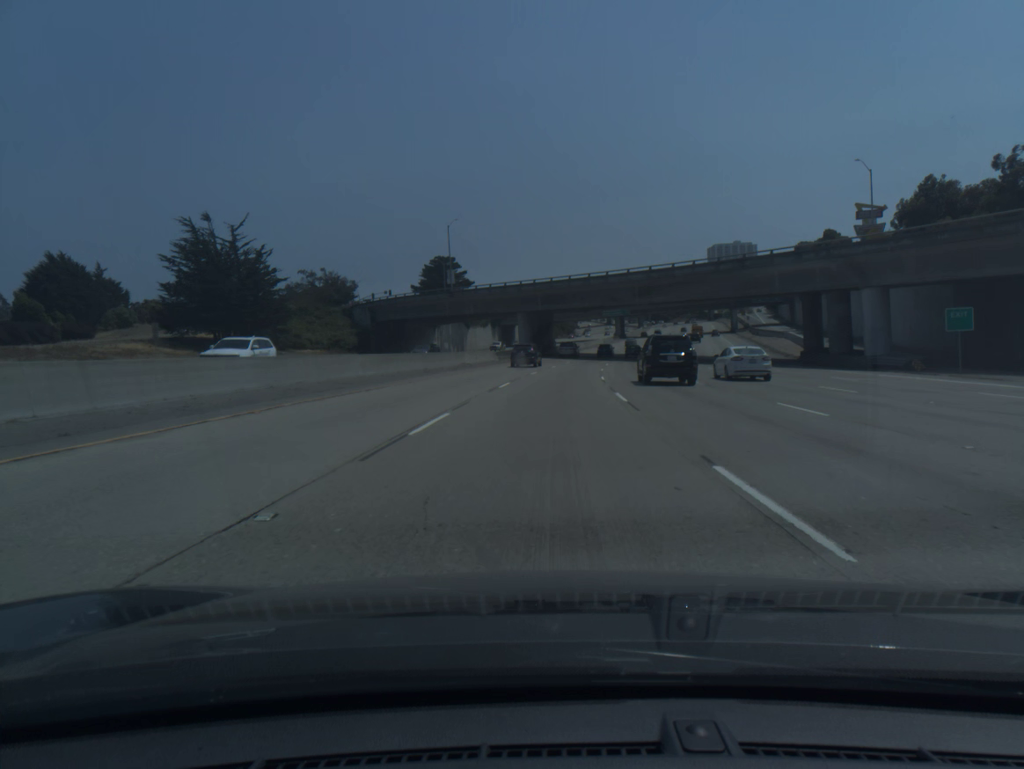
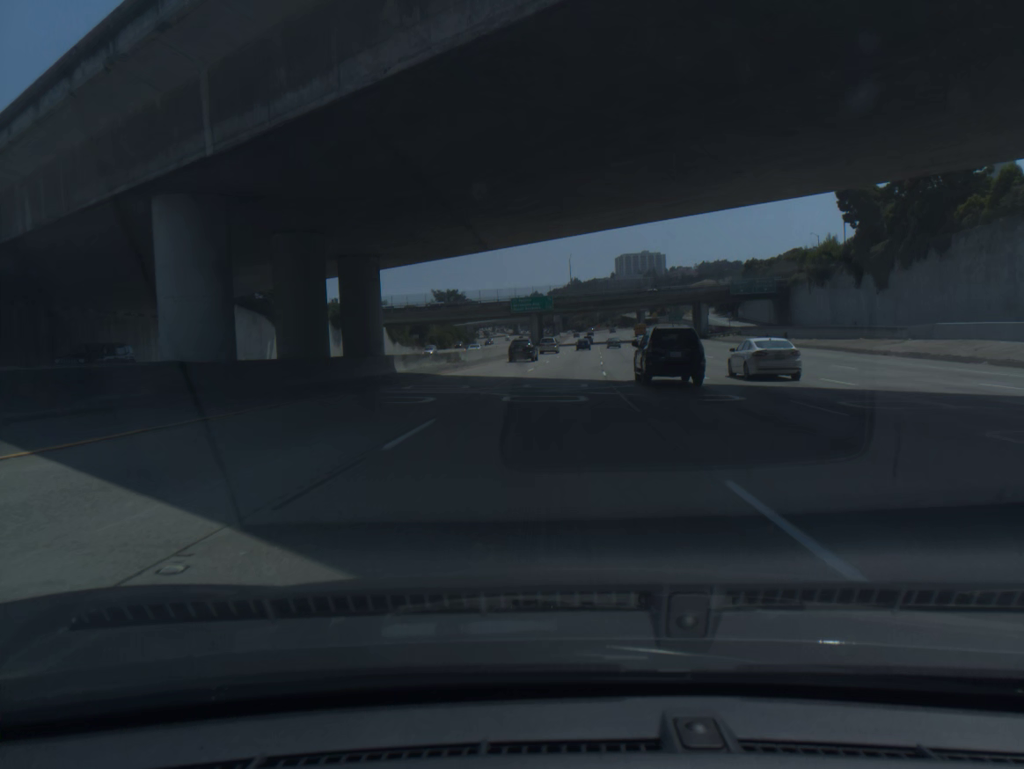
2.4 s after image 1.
(+4.7, +74.3) m; +7°
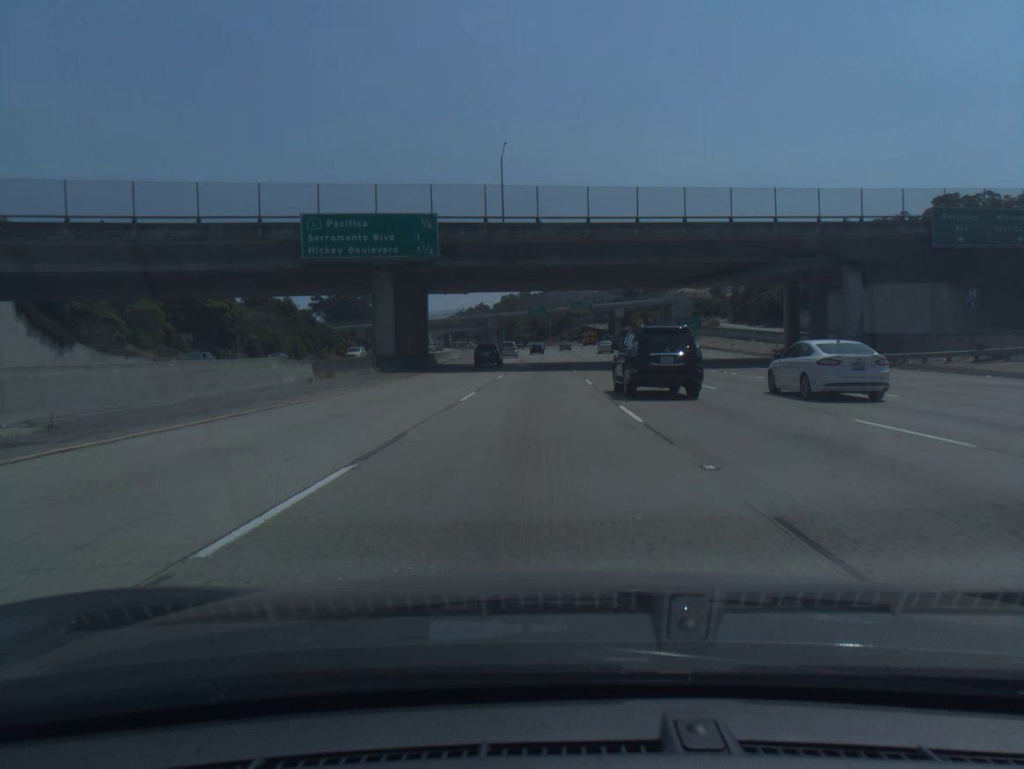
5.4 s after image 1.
(+4.9, +92.2) m; +4°
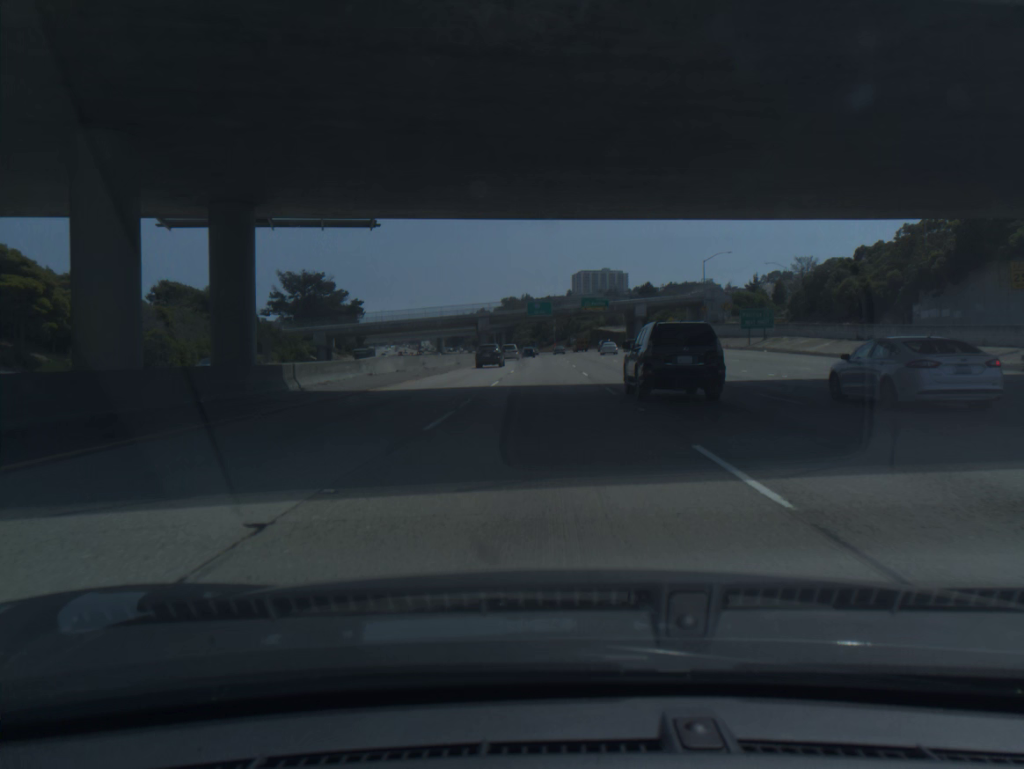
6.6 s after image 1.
(-0.1, +36.6) m; 0°
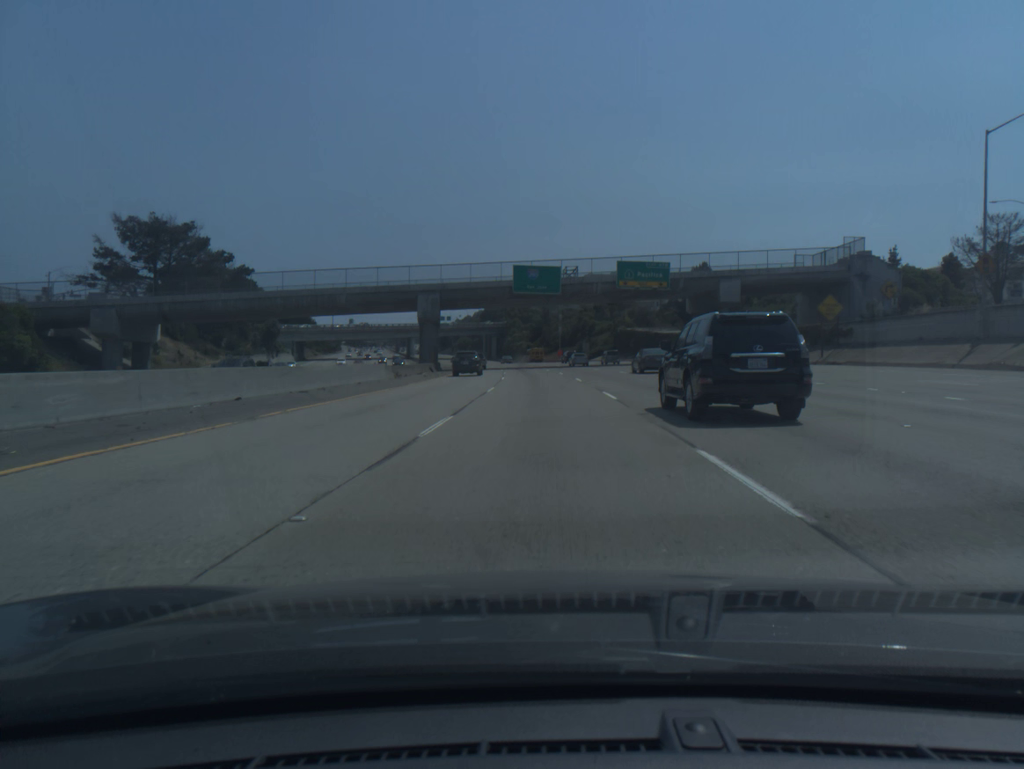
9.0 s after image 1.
(+0.2, +73.1) m; 0°
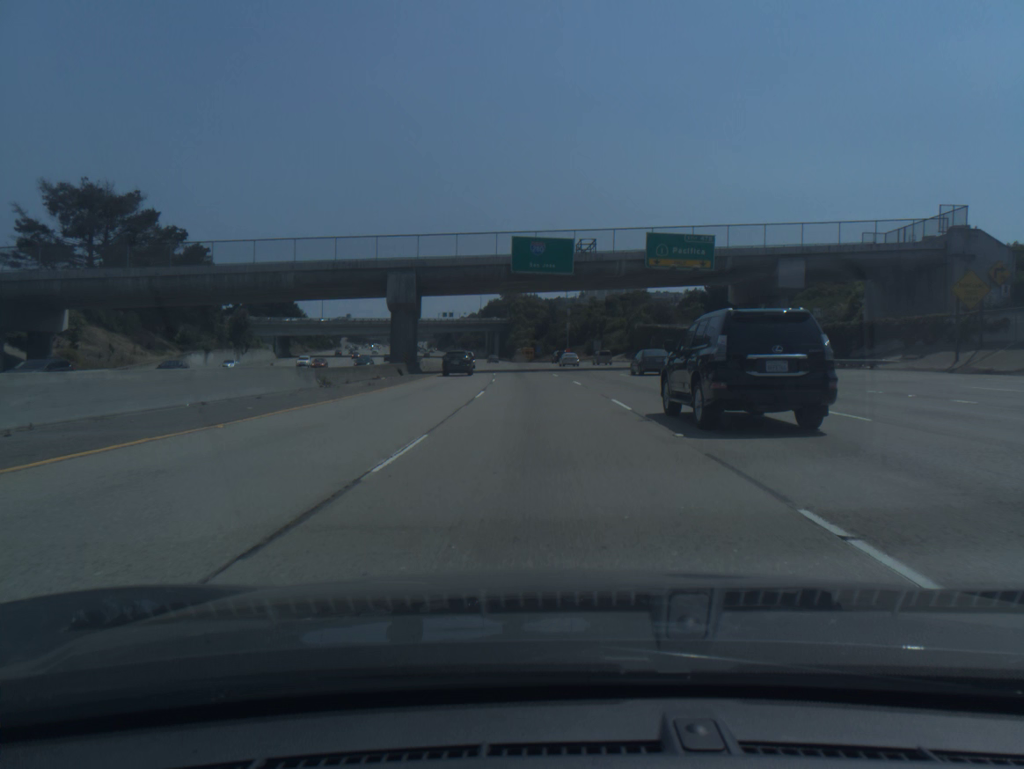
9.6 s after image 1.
(-0.1, +18.3) m; 0°
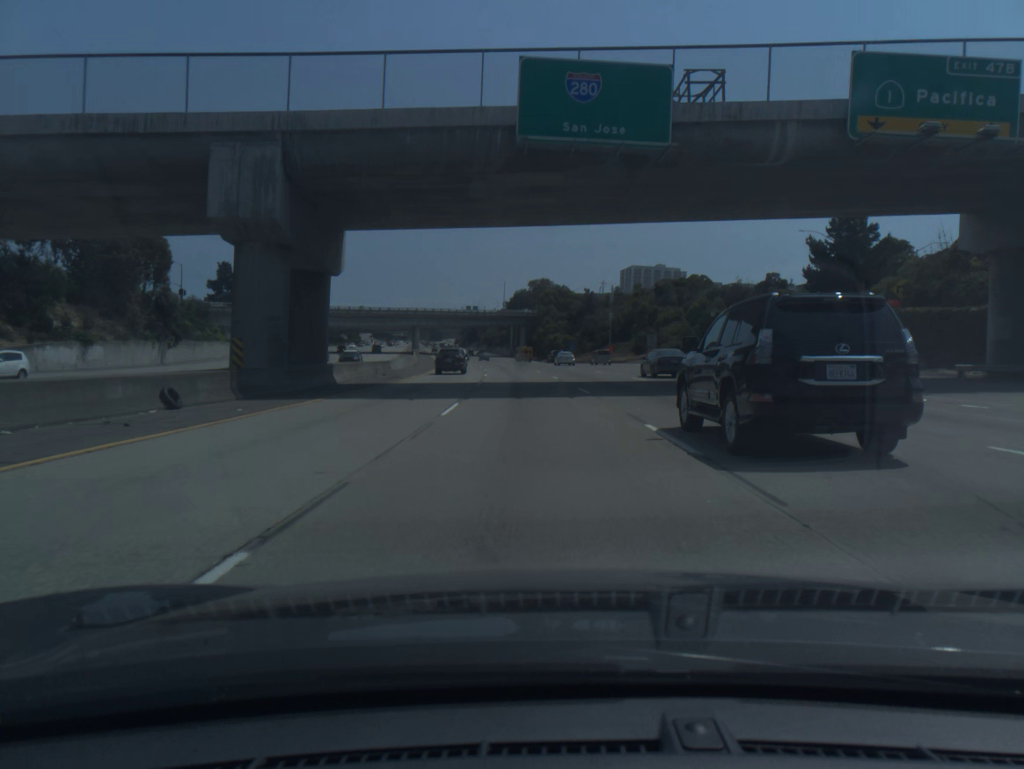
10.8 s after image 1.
(-0.6, +36.6) m; -2°
